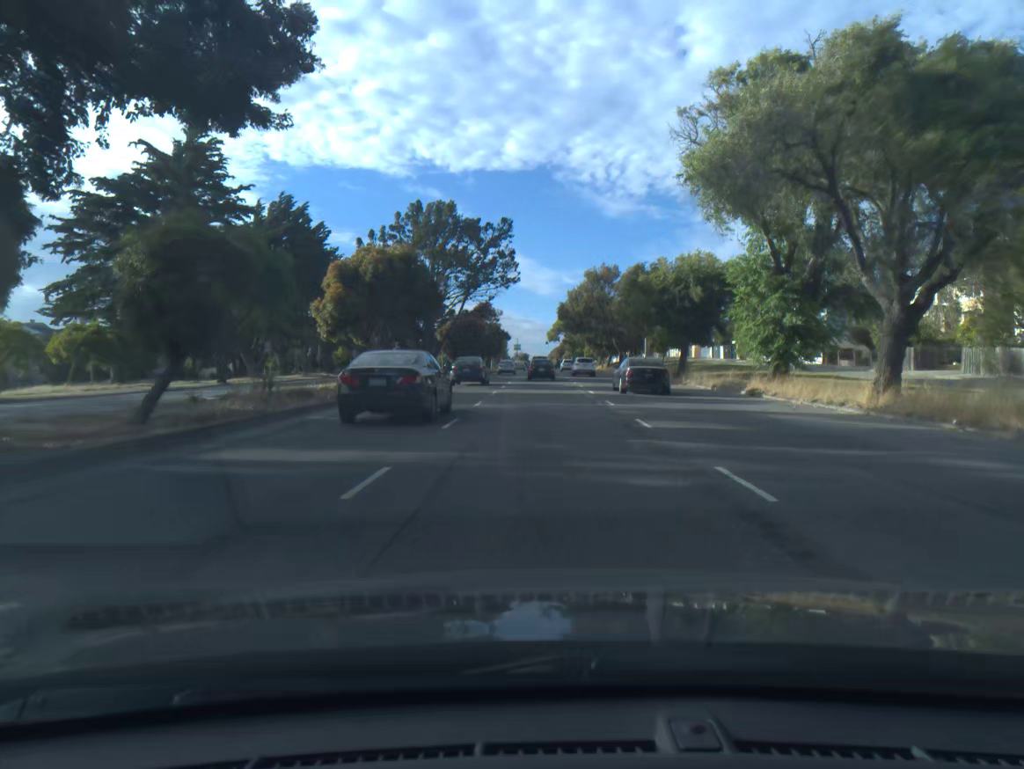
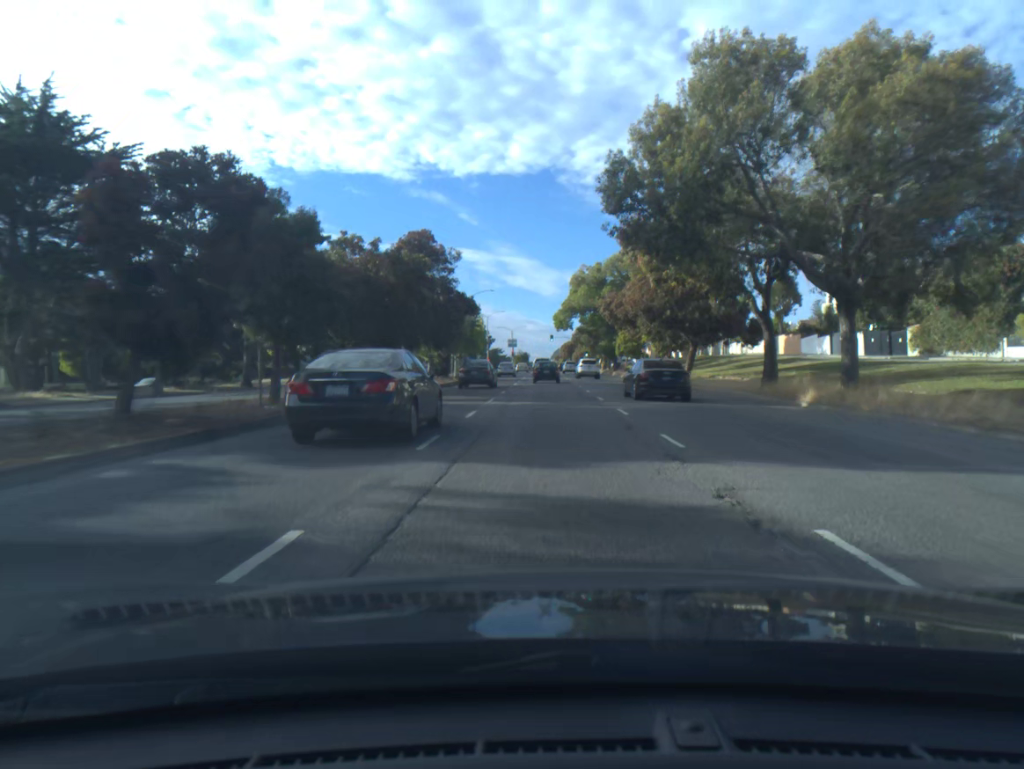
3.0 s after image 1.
(-0.1, +53.9) m; 0°
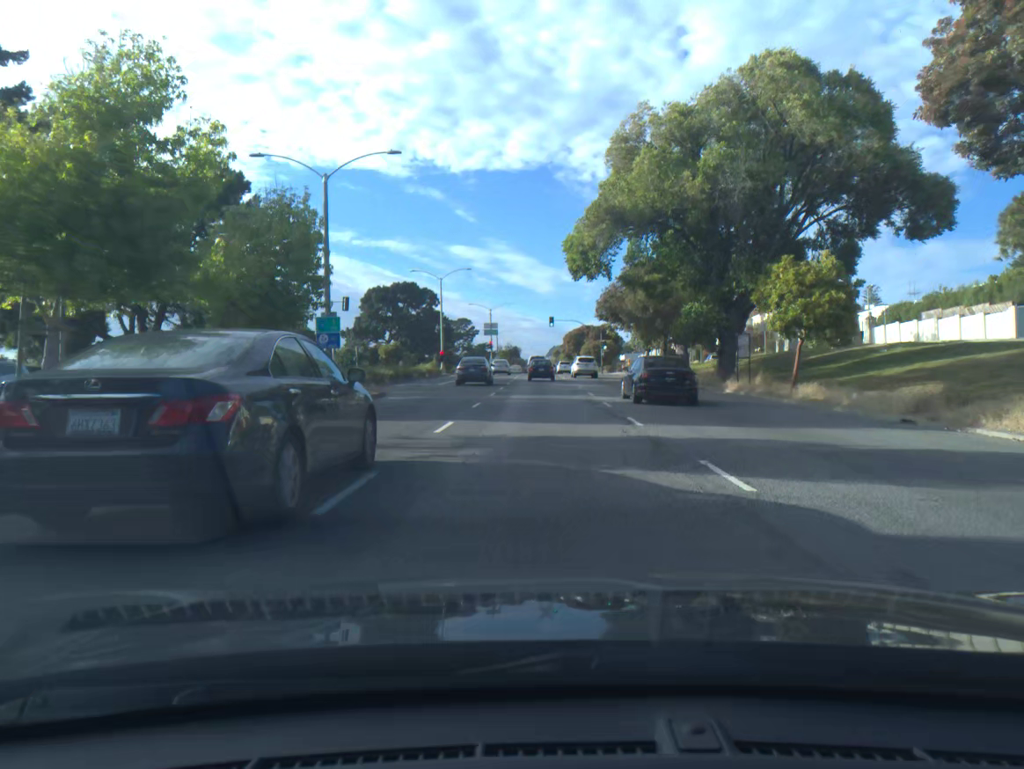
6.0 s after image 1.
(+0.2, +54.8) m; +1°
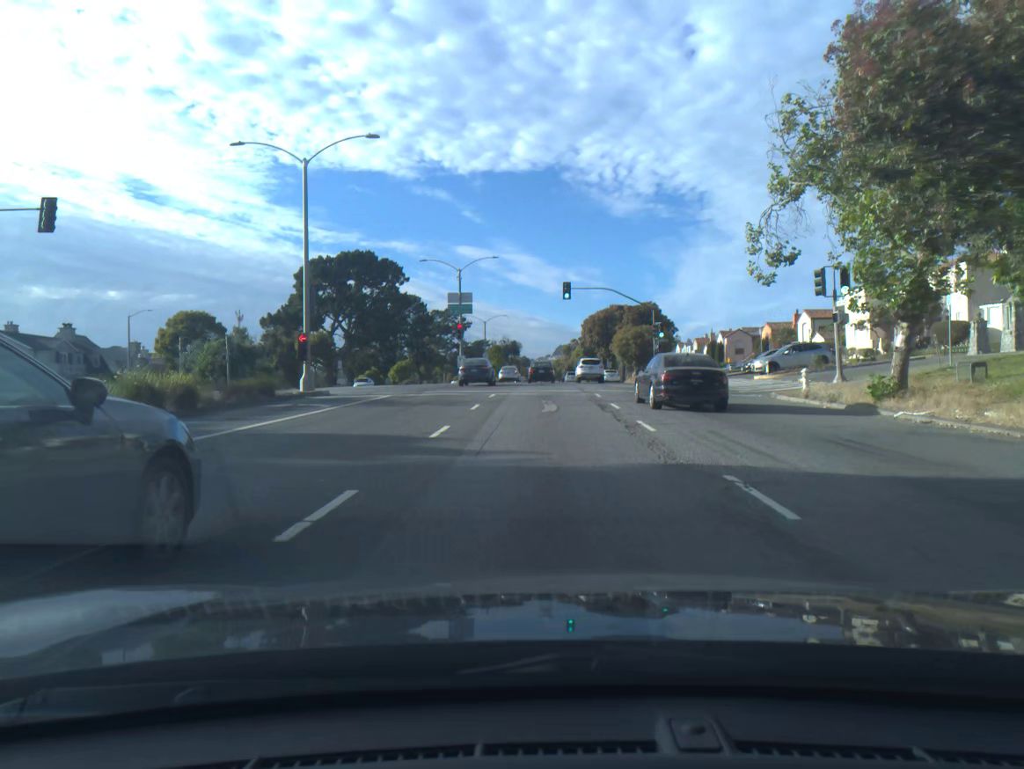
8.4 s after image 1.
(-0.2, +43.9) m; -1°
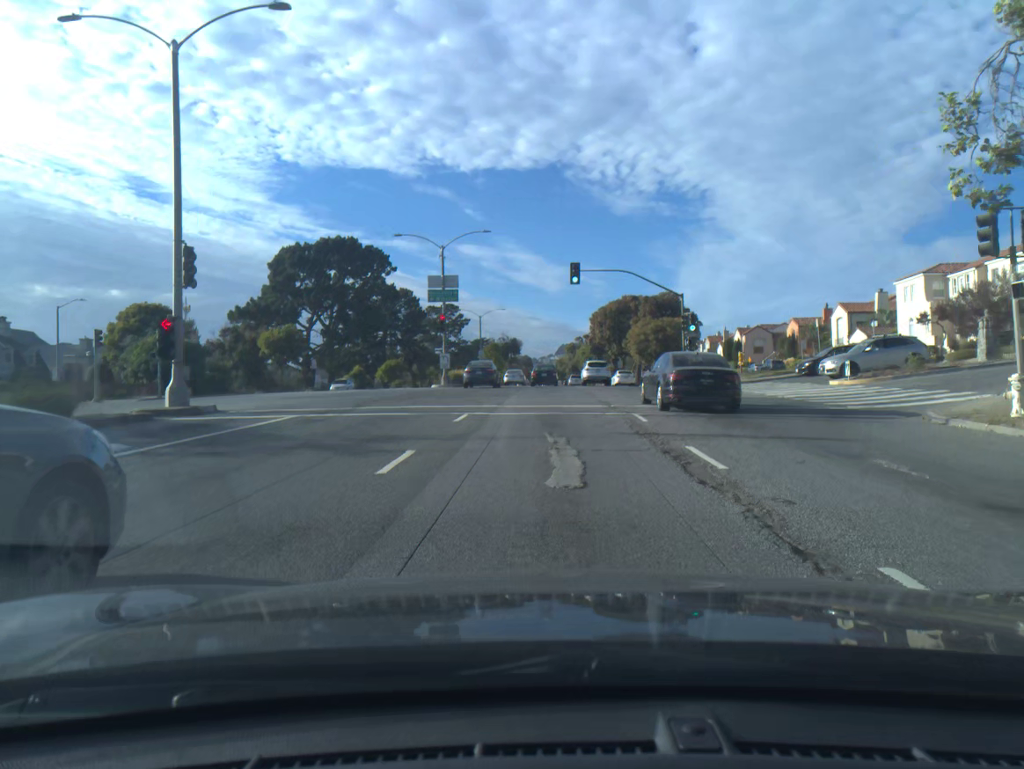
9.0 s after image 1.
(0.0, +11.0) m; 0°
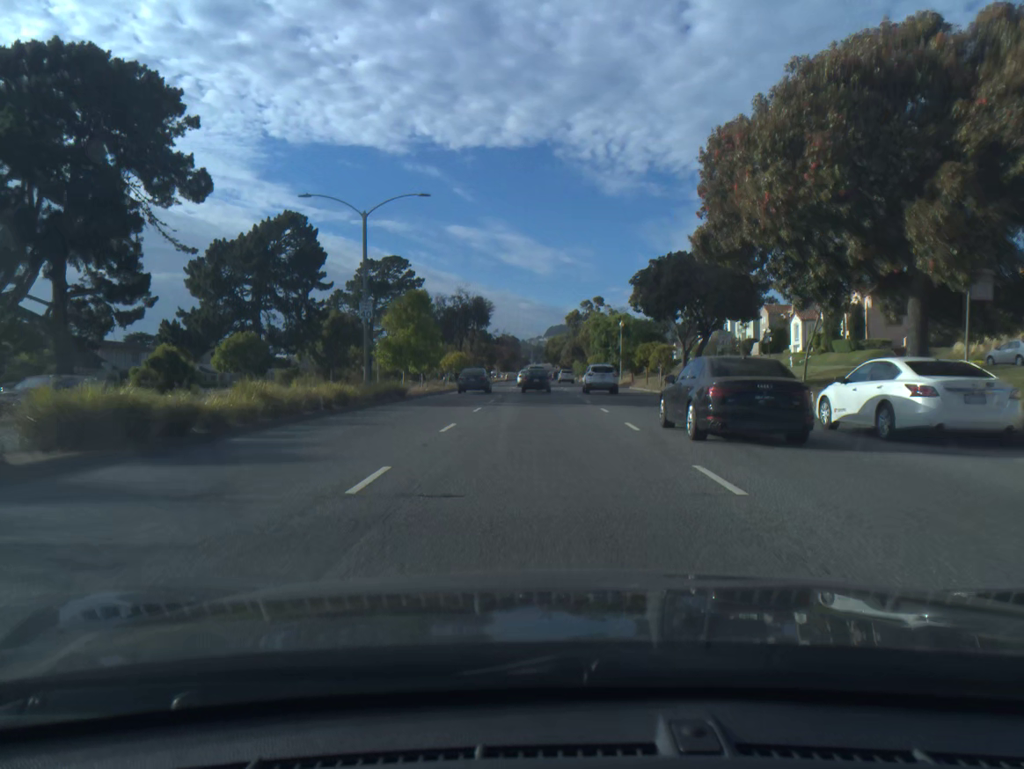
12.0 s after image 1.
(+0.4, +55.3) m; +1°
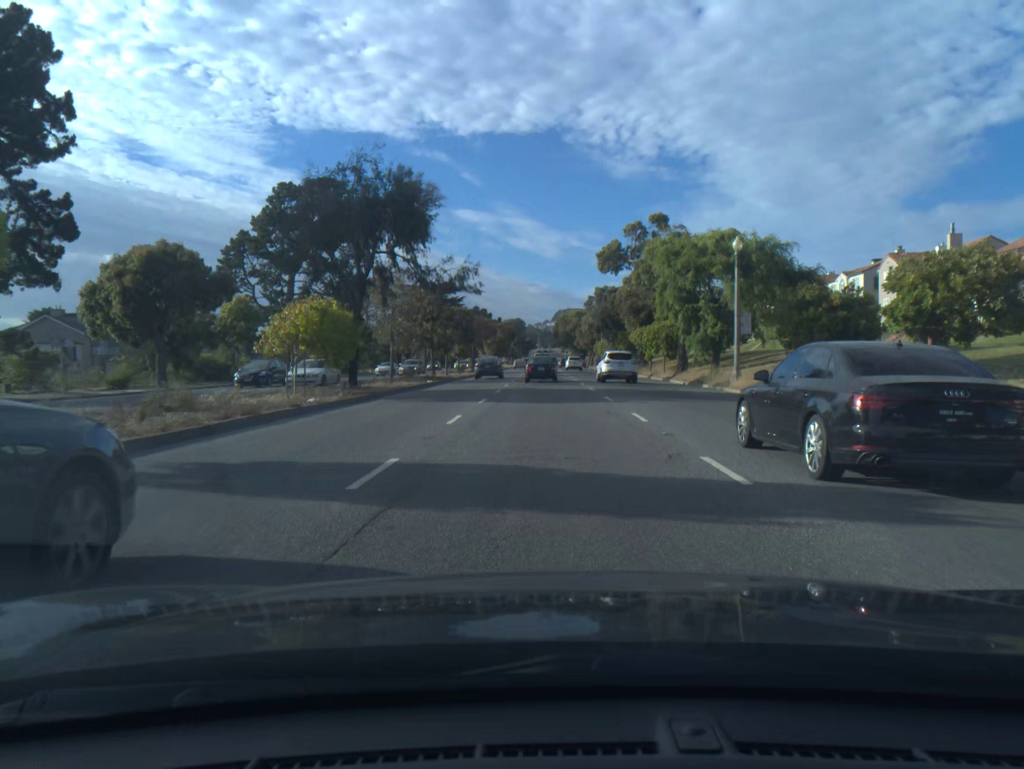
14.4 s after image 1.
(-0.3, +43.7) m; -1°
